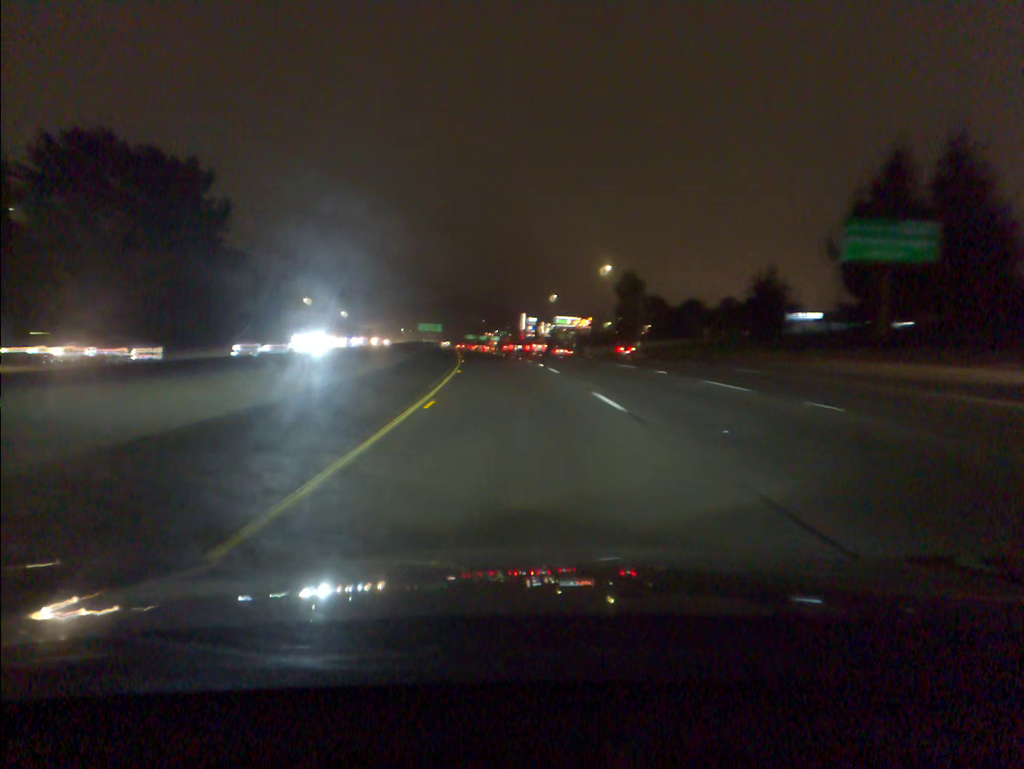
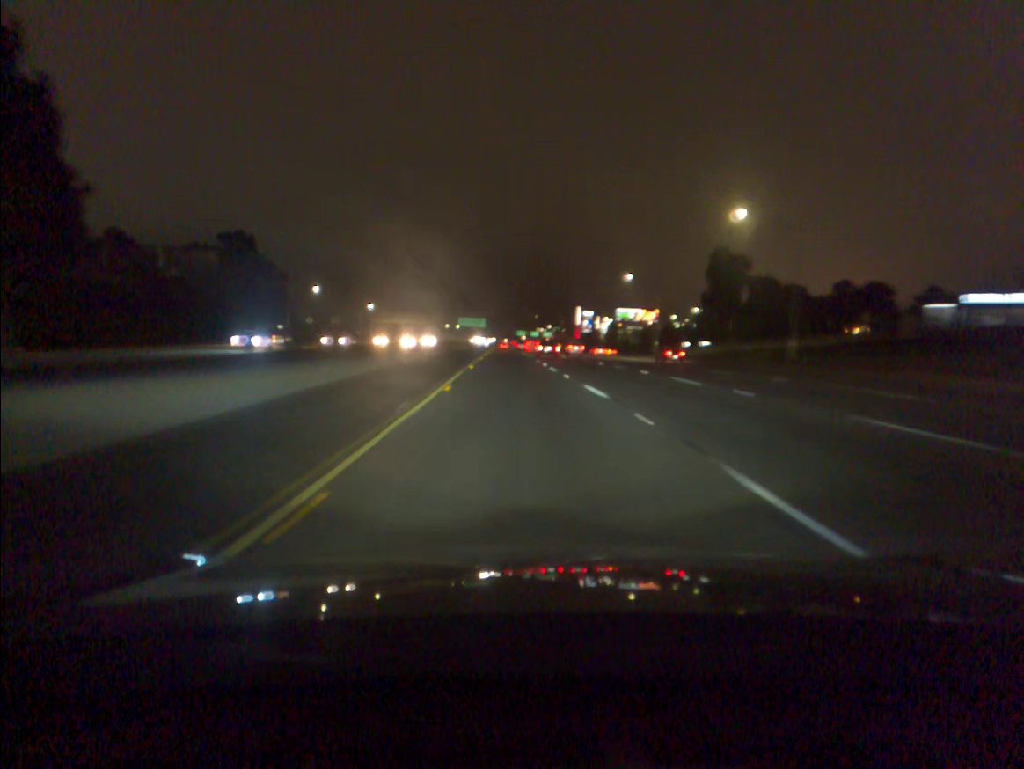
(-1.3, +38.8) m; -4°
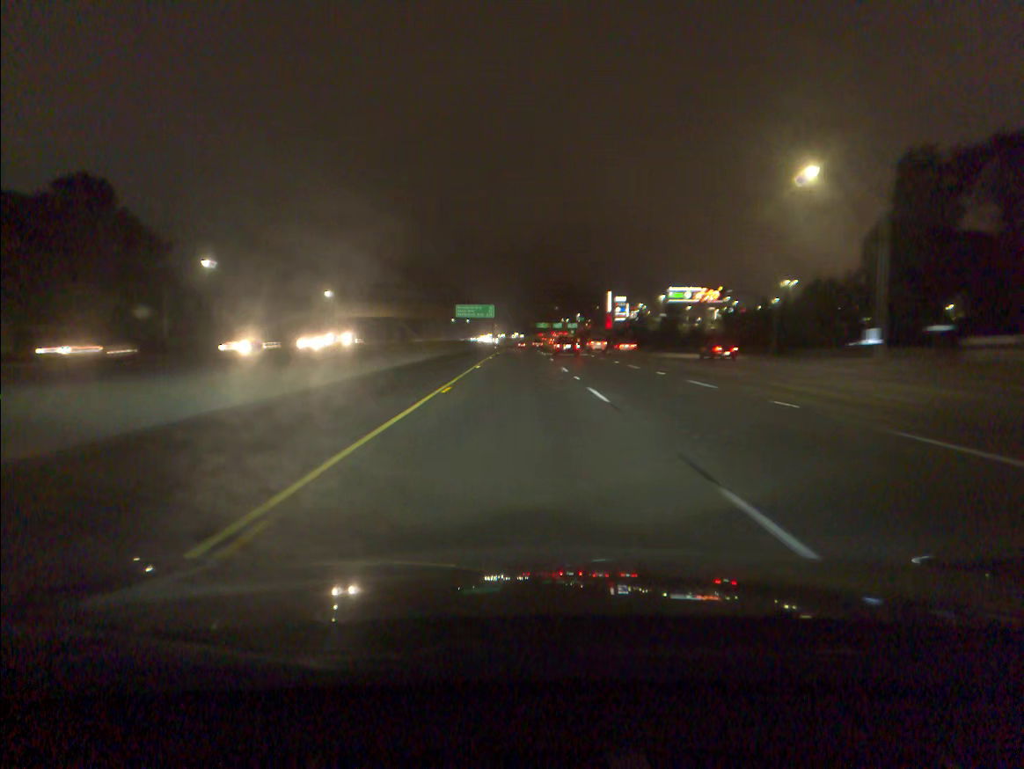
(-1.1, +59.4) m; -1°
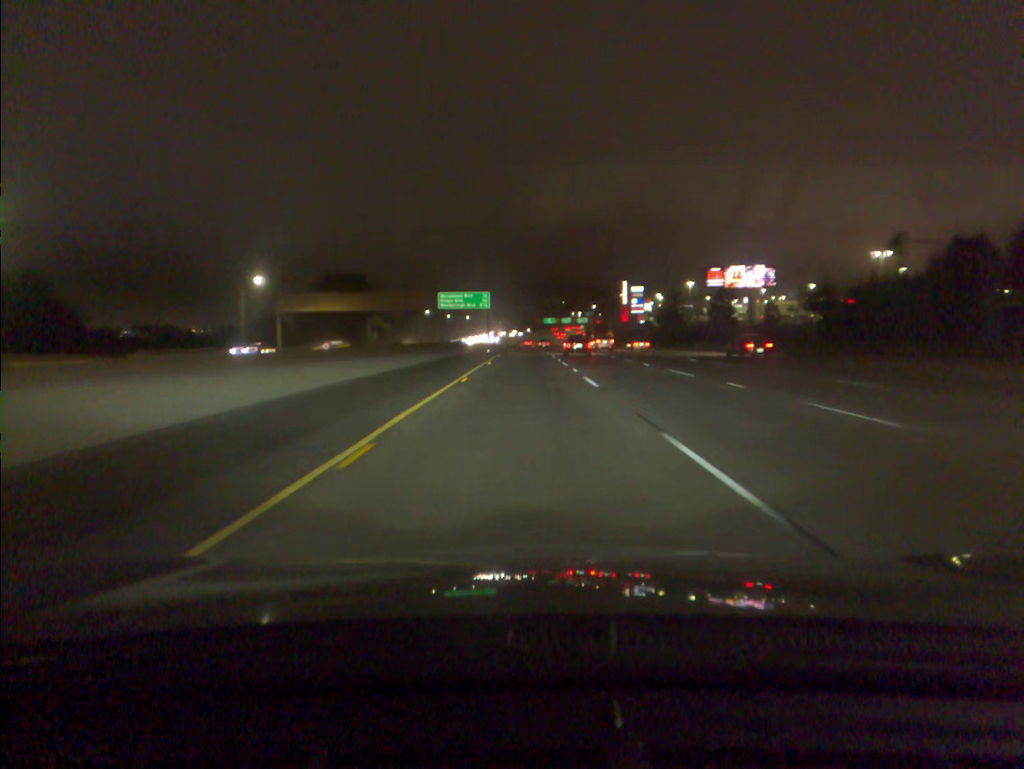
(-0.2, +40.2) m; -1°
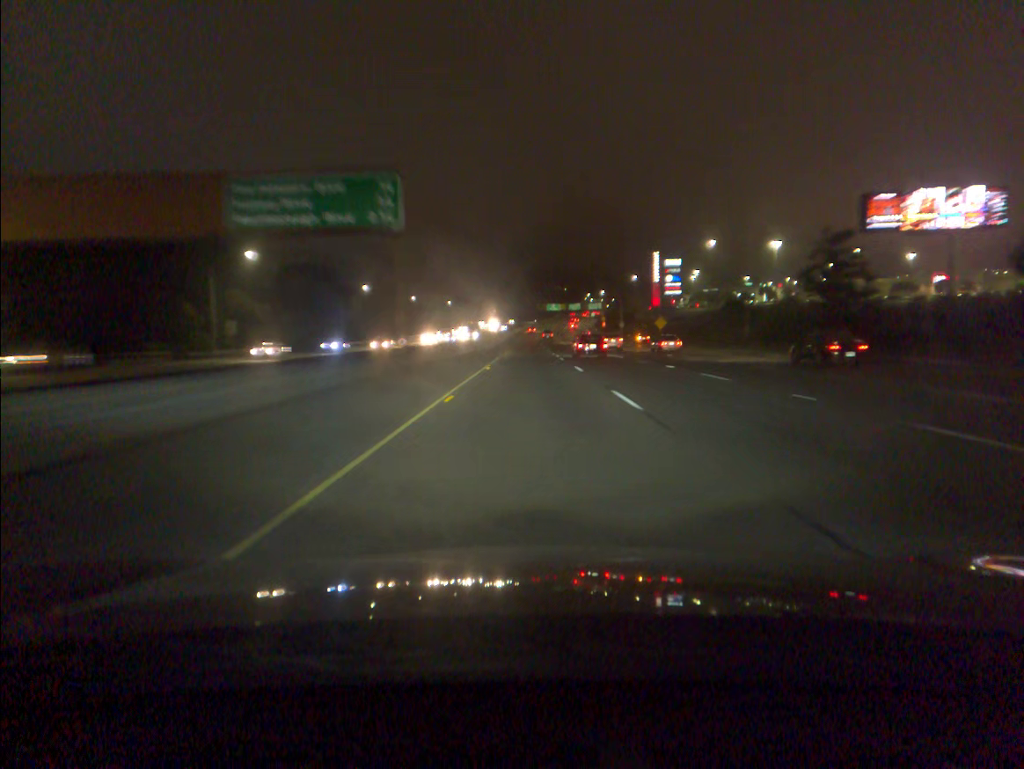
(0.0, +79.7) m; 0°
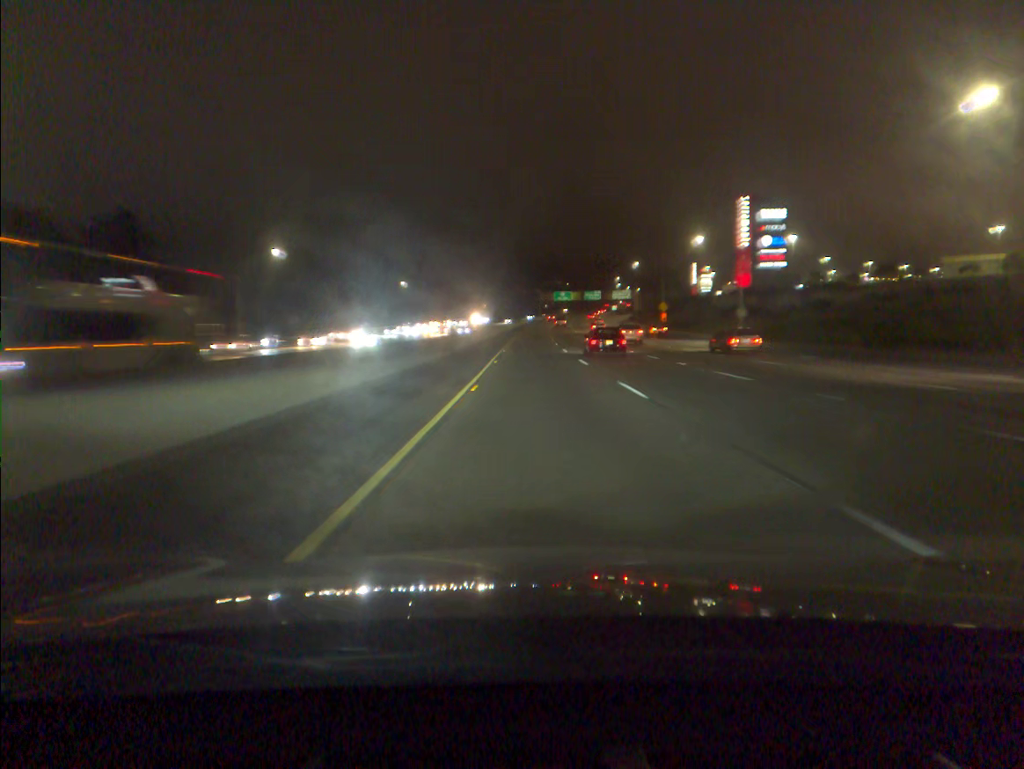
(-0.2, +100.2) m; 0°
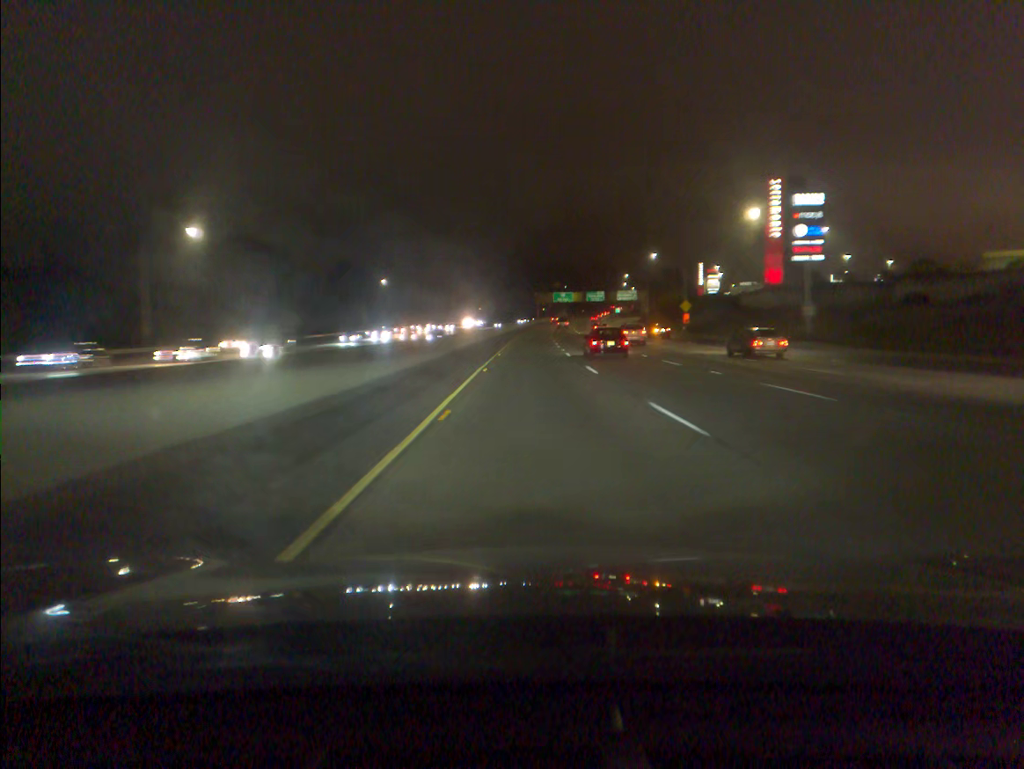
(0.0, +20.3) m; 0°
